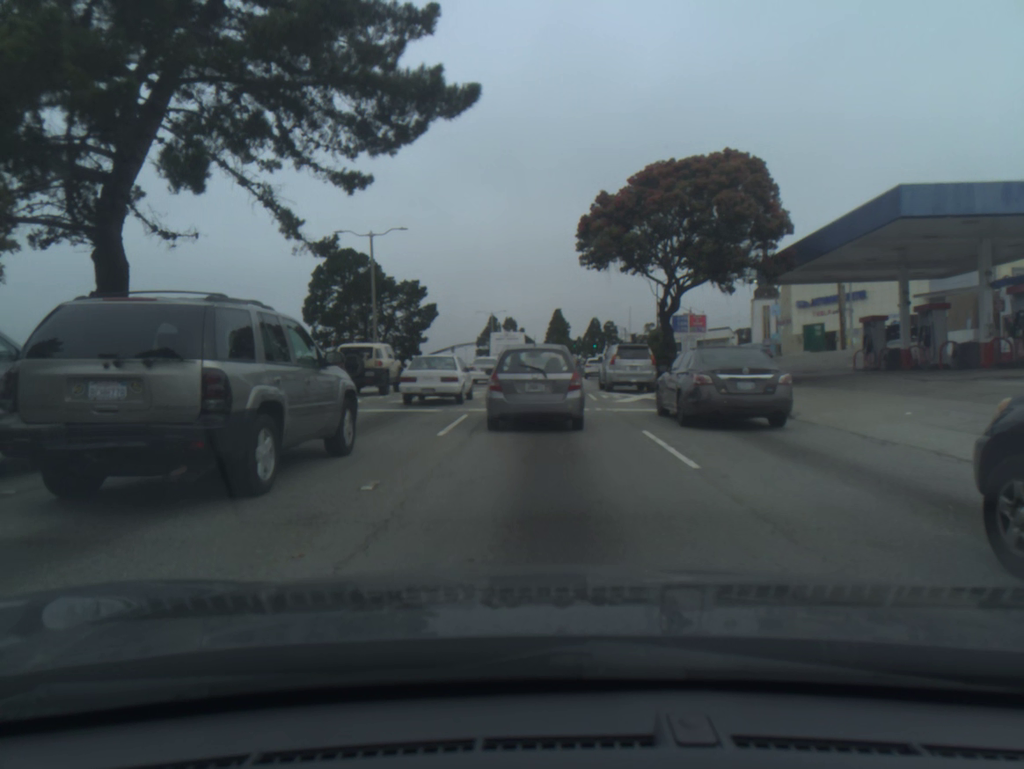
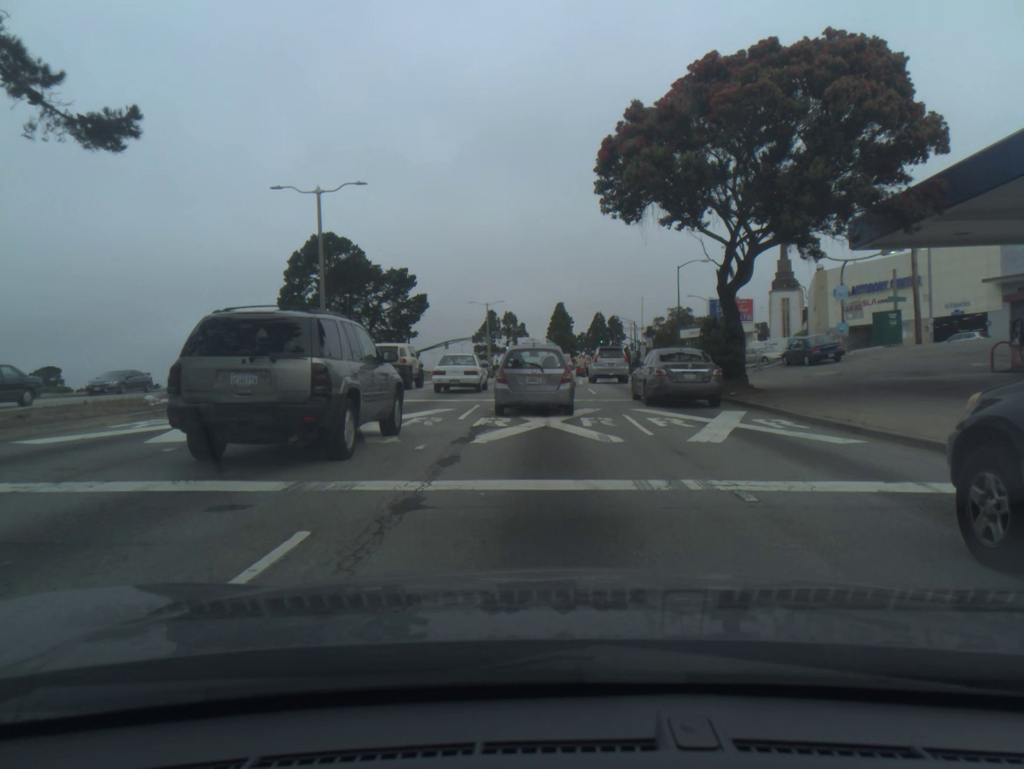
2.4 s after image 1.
(+0.1, +11.1) m; 0°
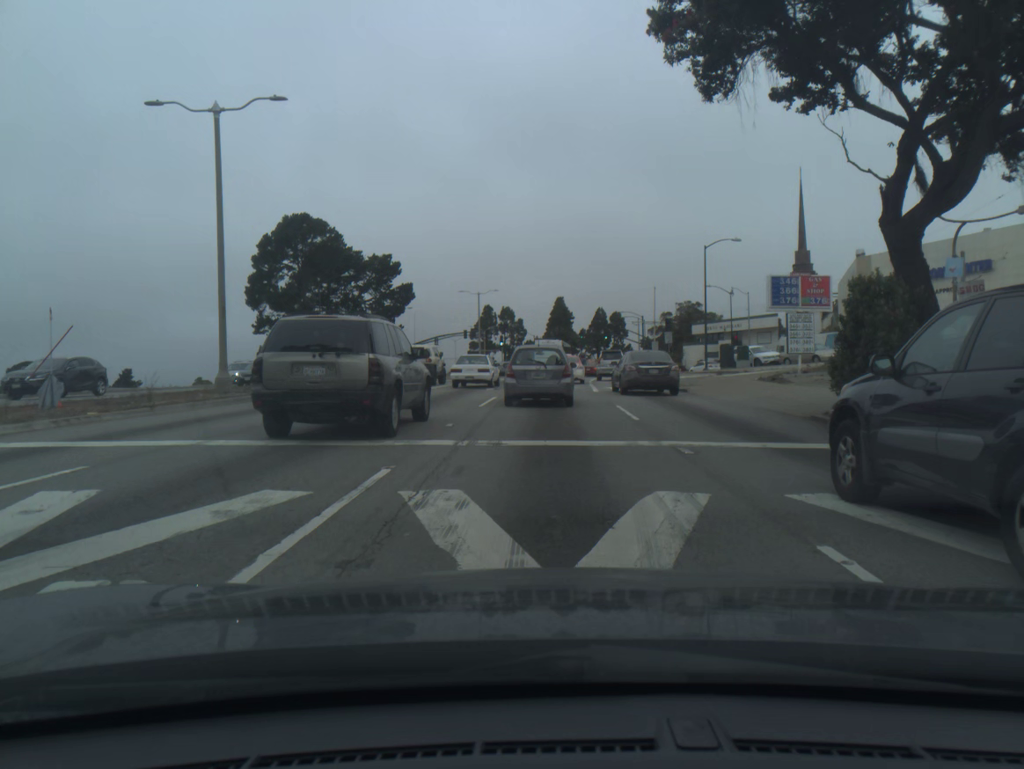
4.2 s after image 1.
(0.0, +11.5) m; 0°
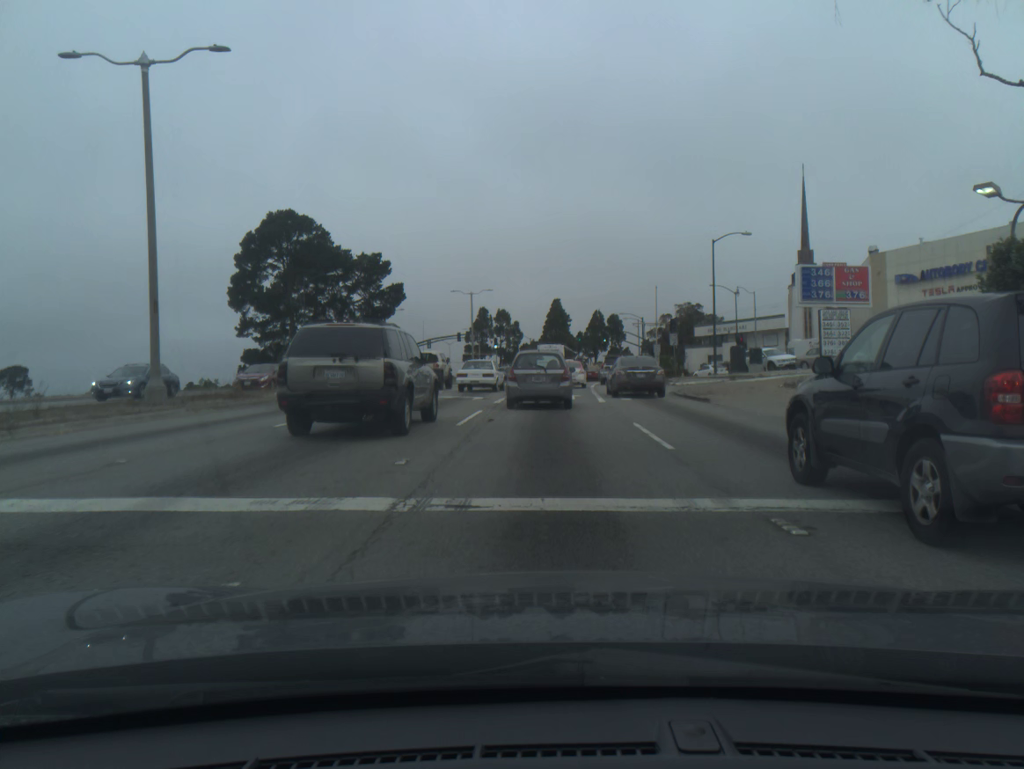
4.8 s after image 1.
(0.0, +4.1) m; 0°
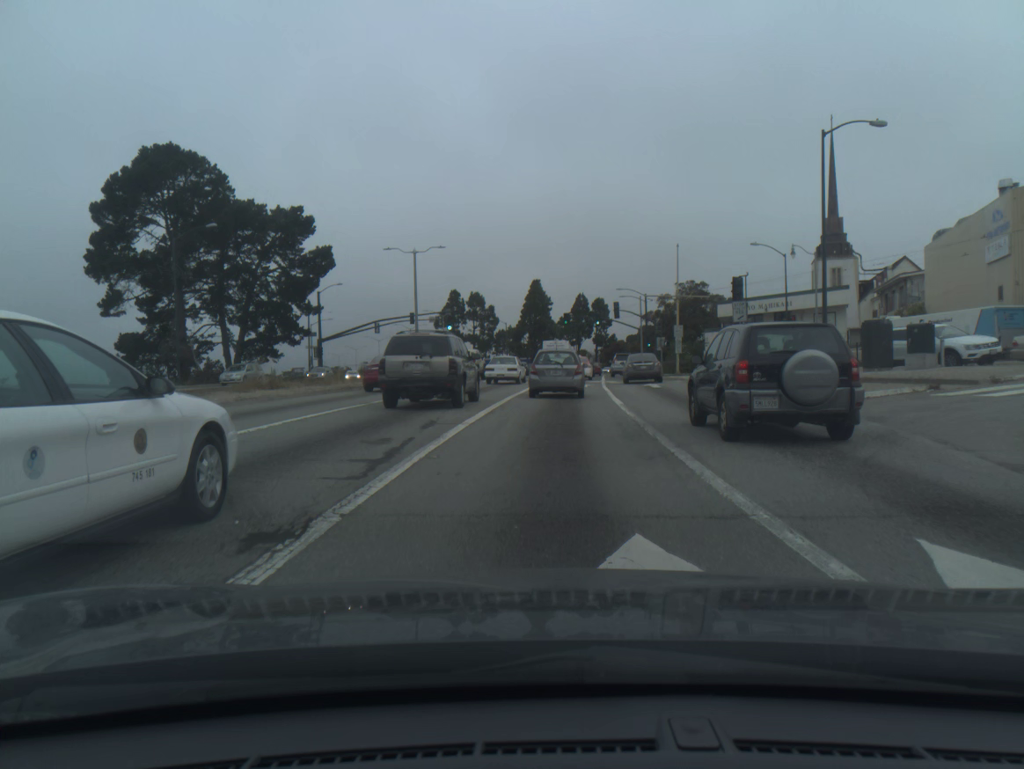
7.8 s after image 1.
(+0.2, +24.8) m; +1°
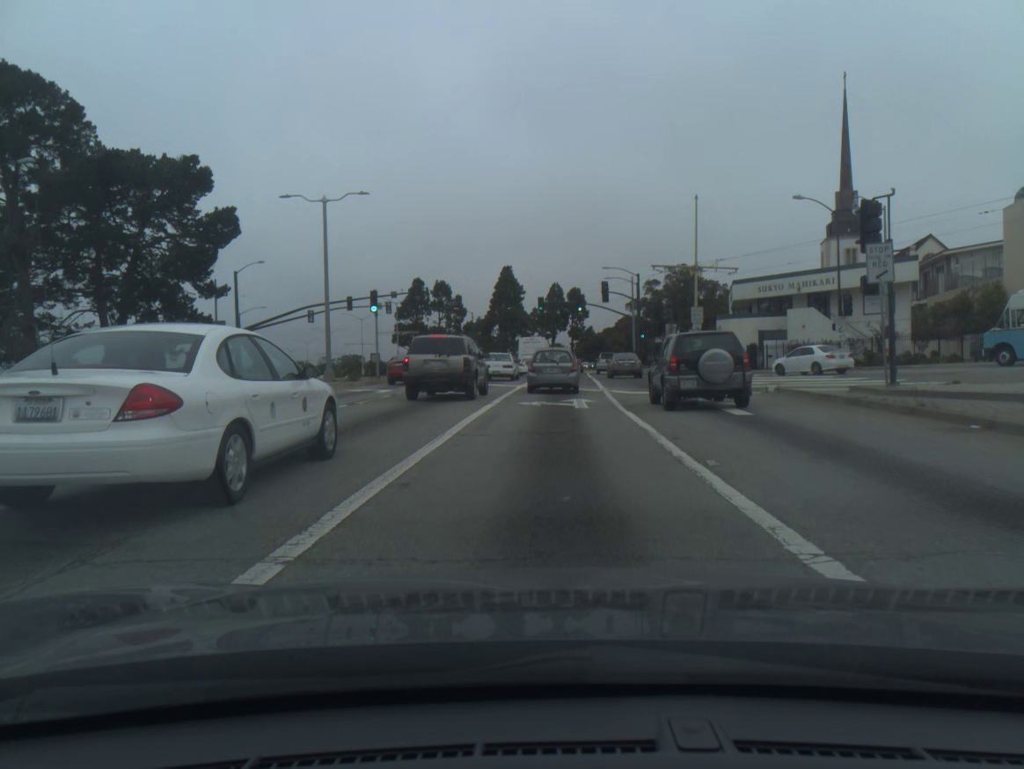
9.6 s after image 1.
(+0.3, +16.8) m; +2°
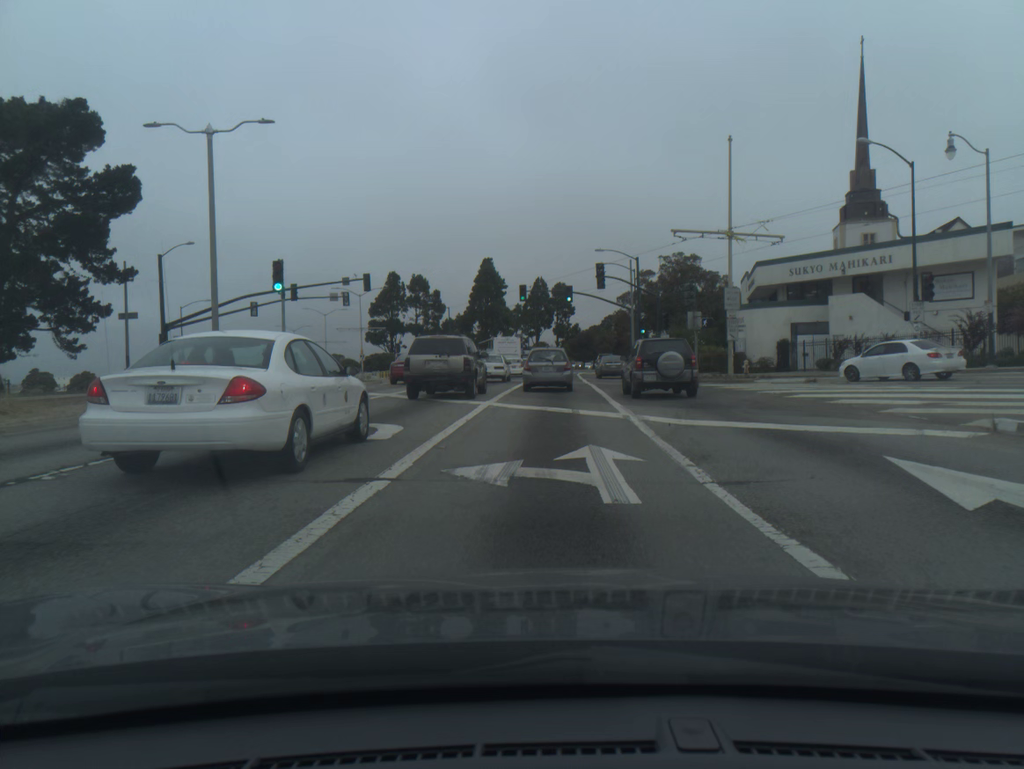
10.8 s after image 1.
(+0.1, +11.7) m; +1°
